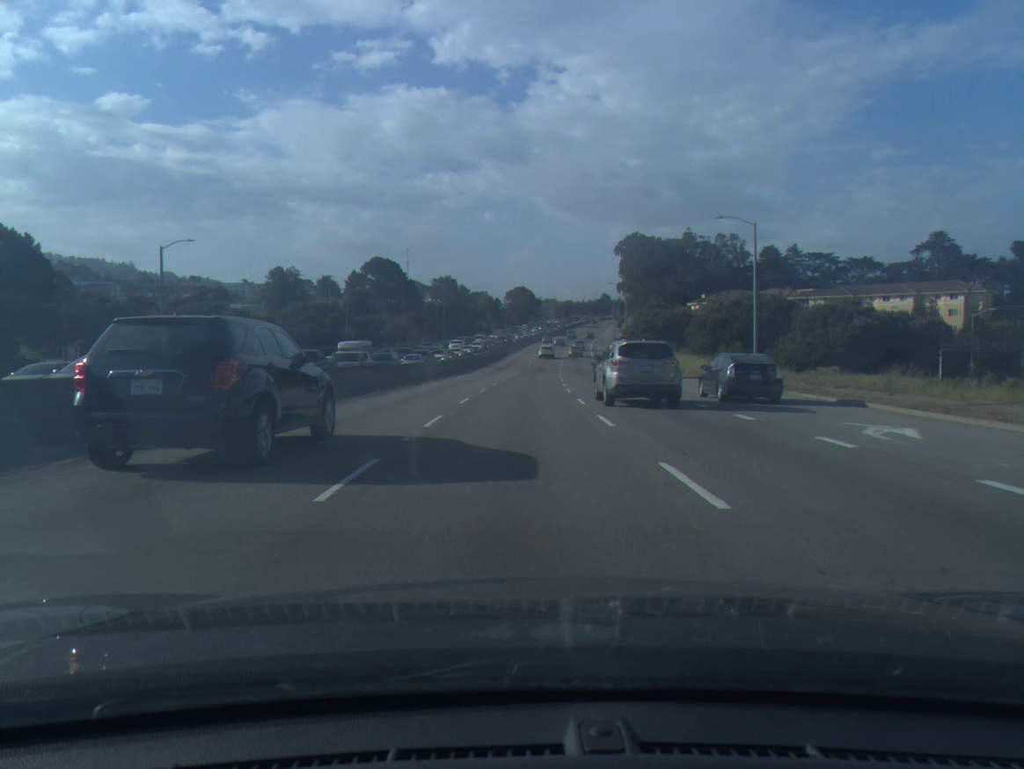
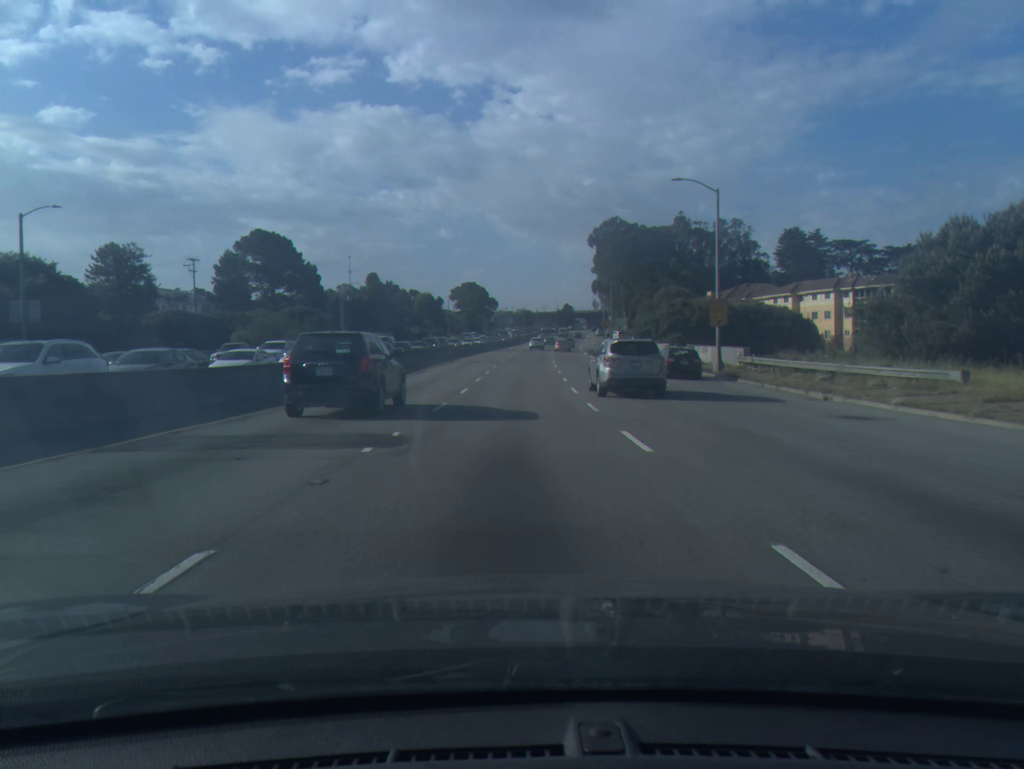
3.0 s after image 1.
(+1.6, +63.2) m; +3°
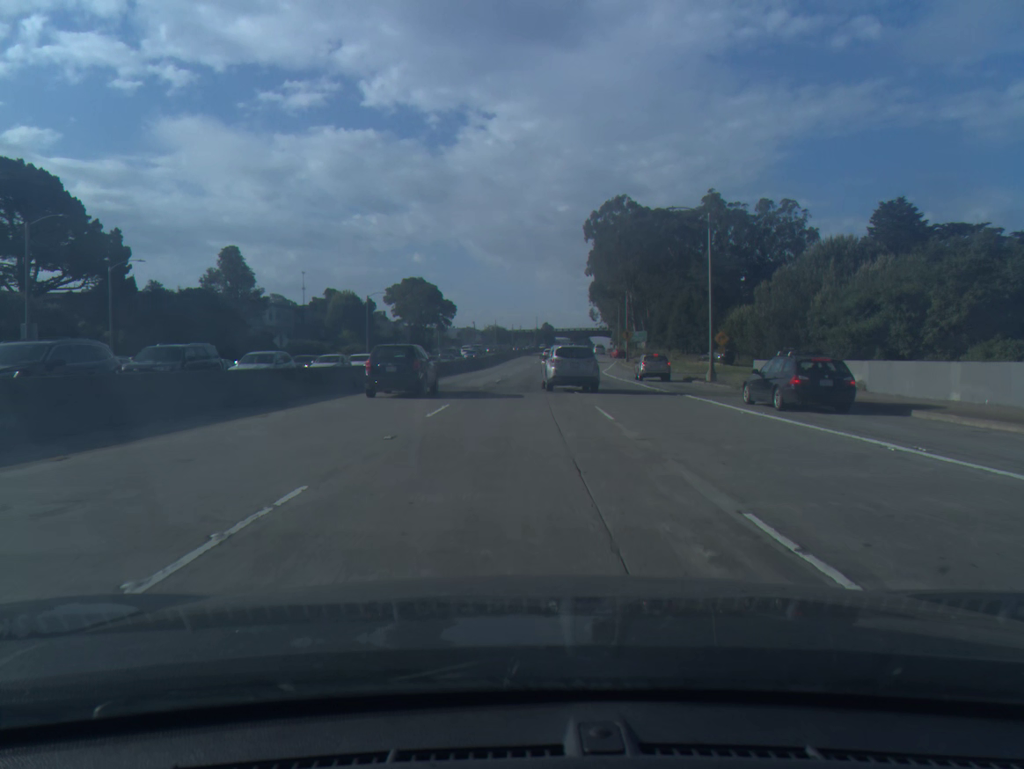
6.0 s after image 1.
(+1.1, +66.4) m; +2°
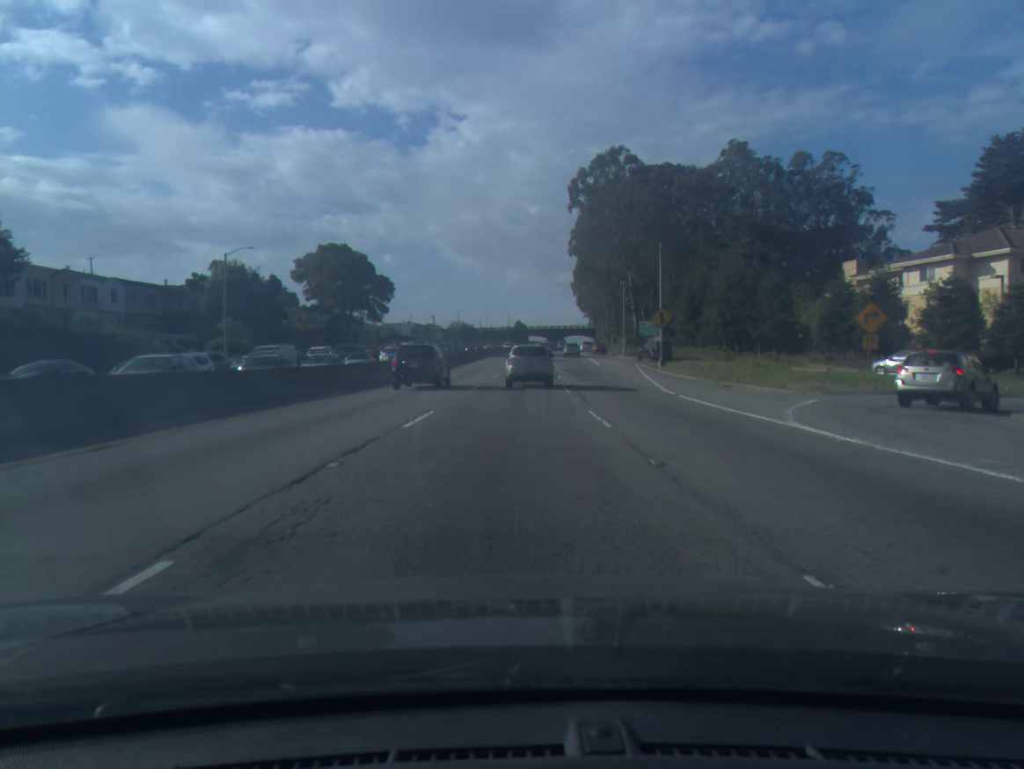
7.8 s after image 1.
(+0.8, +41.2) m; +2°
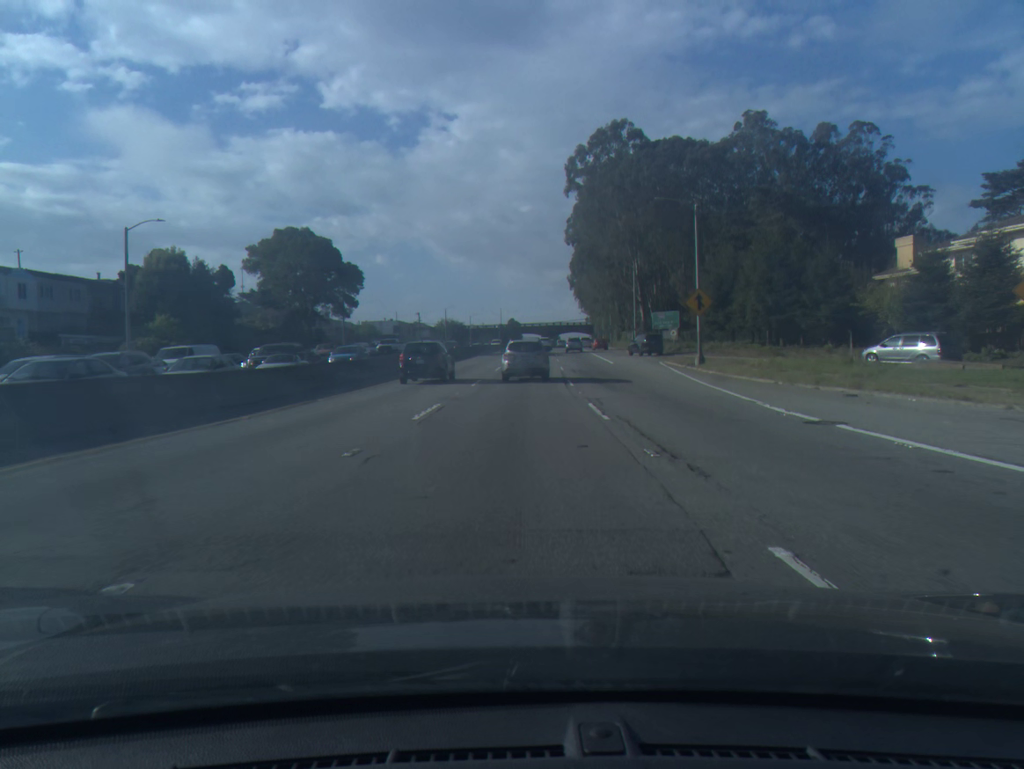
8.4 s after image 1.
(+0.1, +13.8) m; +1°
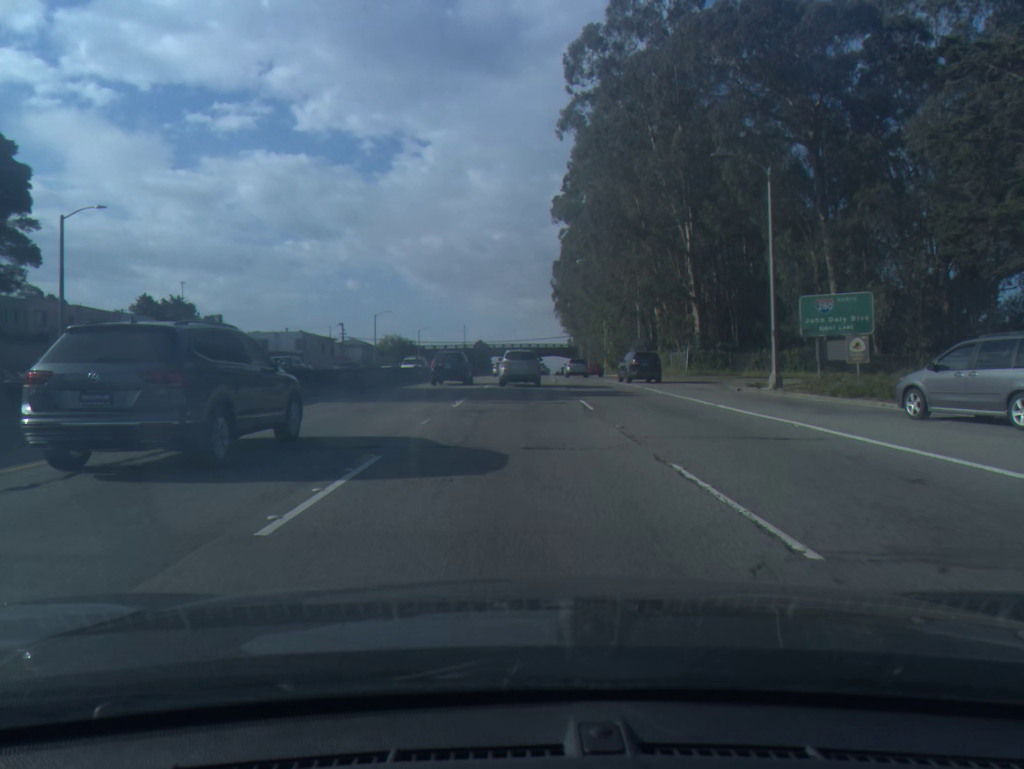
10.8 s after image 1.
(+0.8, +53.6) m; +2°
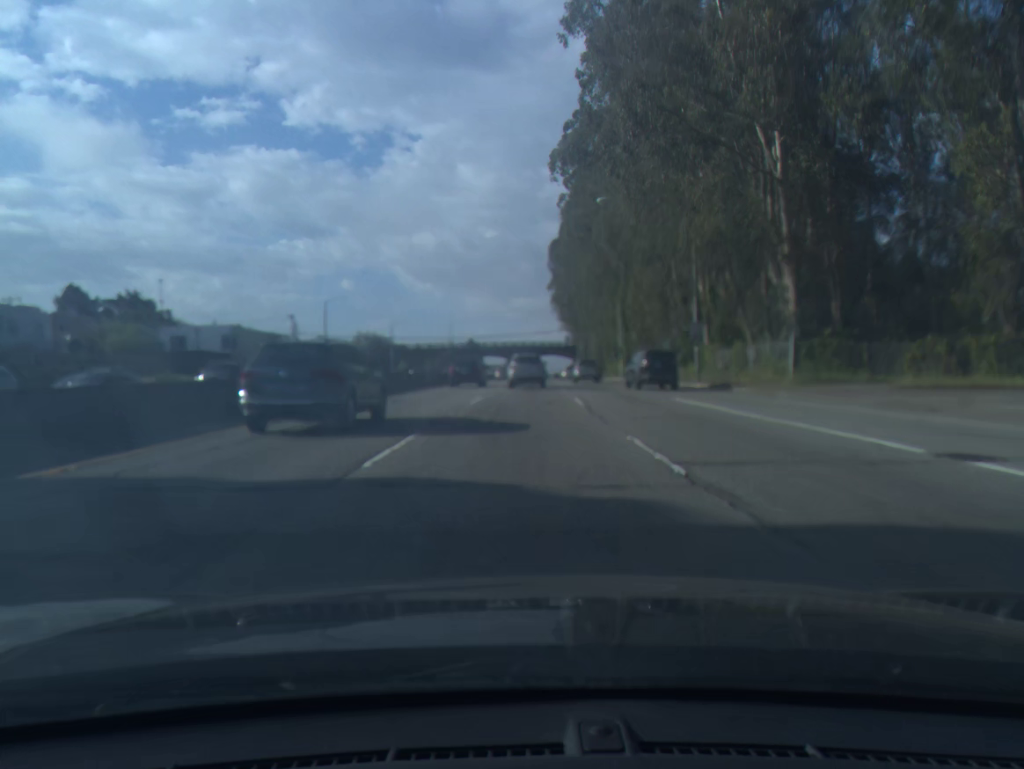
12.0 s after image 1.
(+0.2, +26.0) m; +1°
